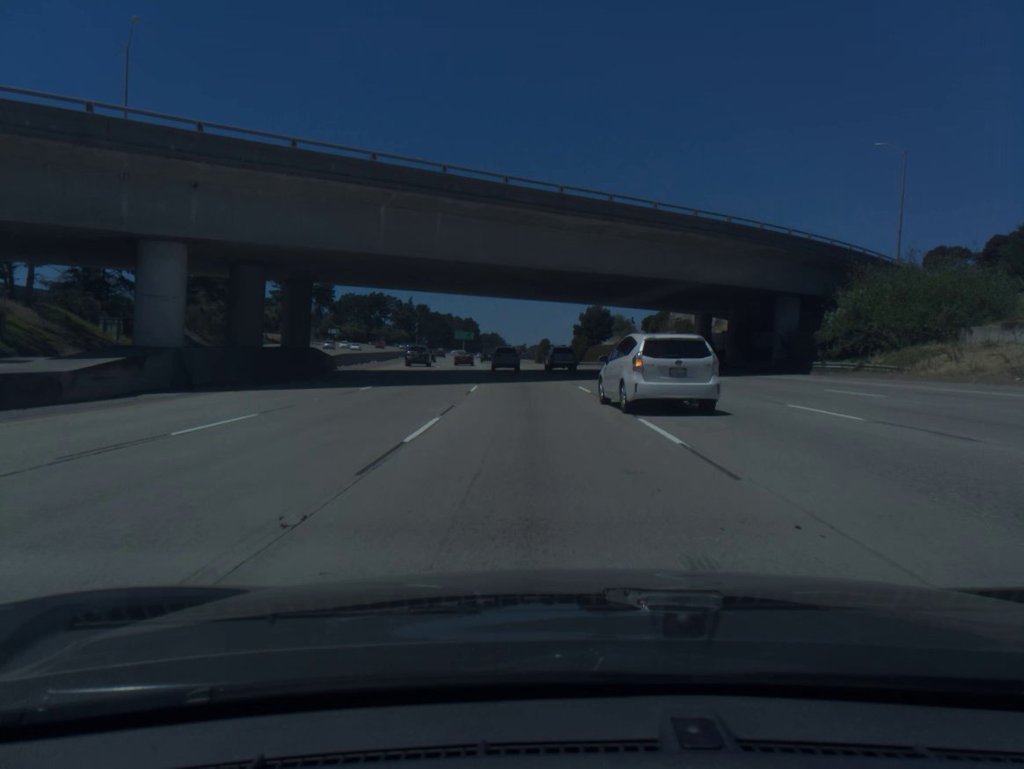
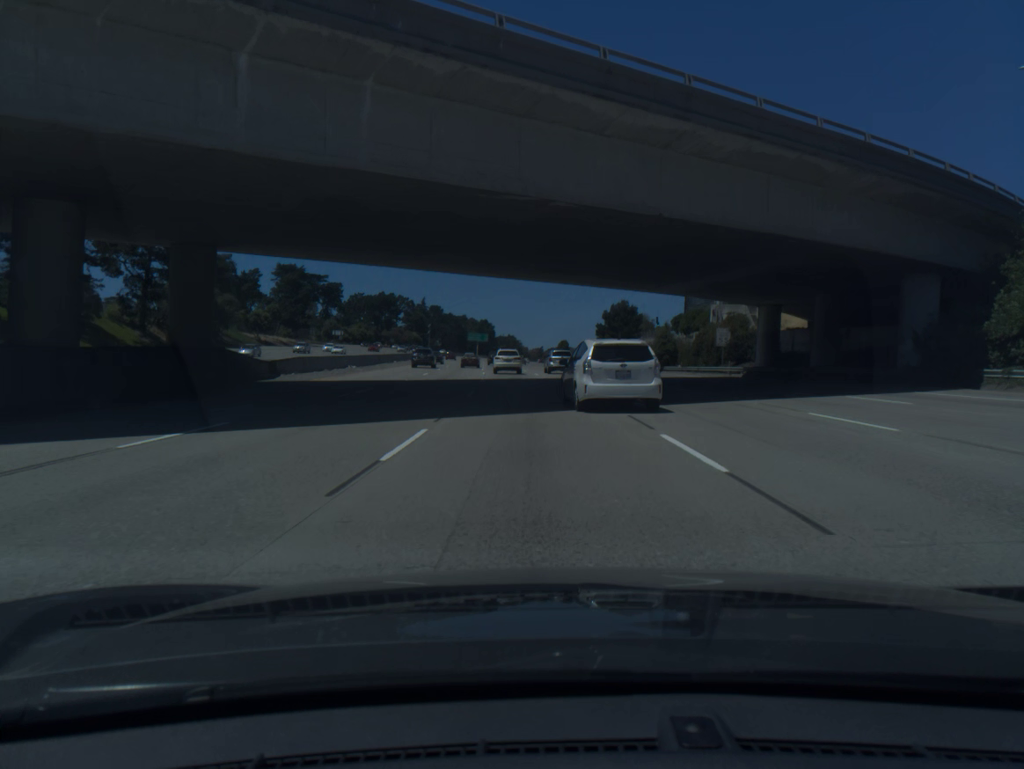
(-0.2, +15.8) m; -1°
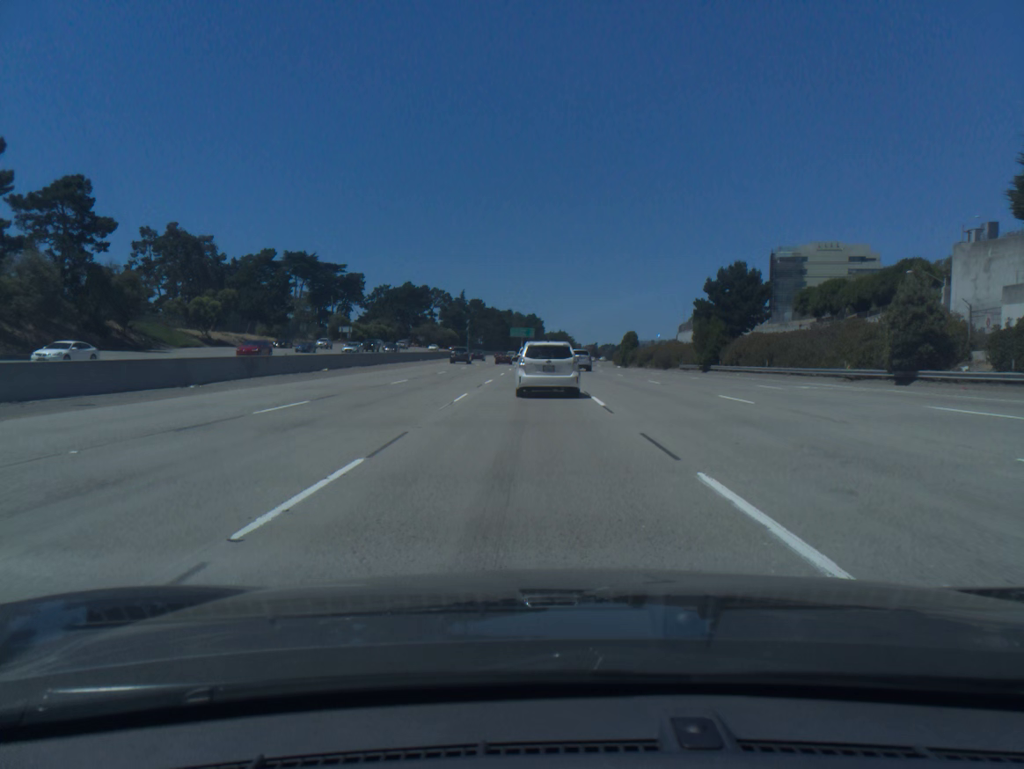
(-1.5, +47.1) m; -4°
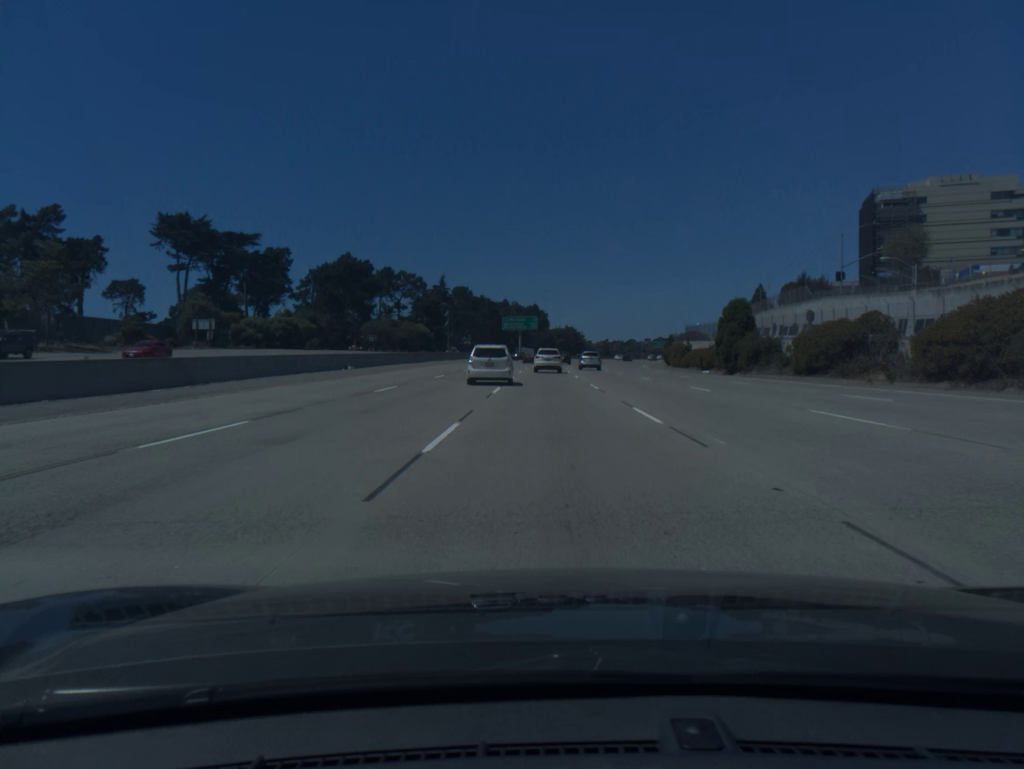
(-1.0, +77.6) m; 0°
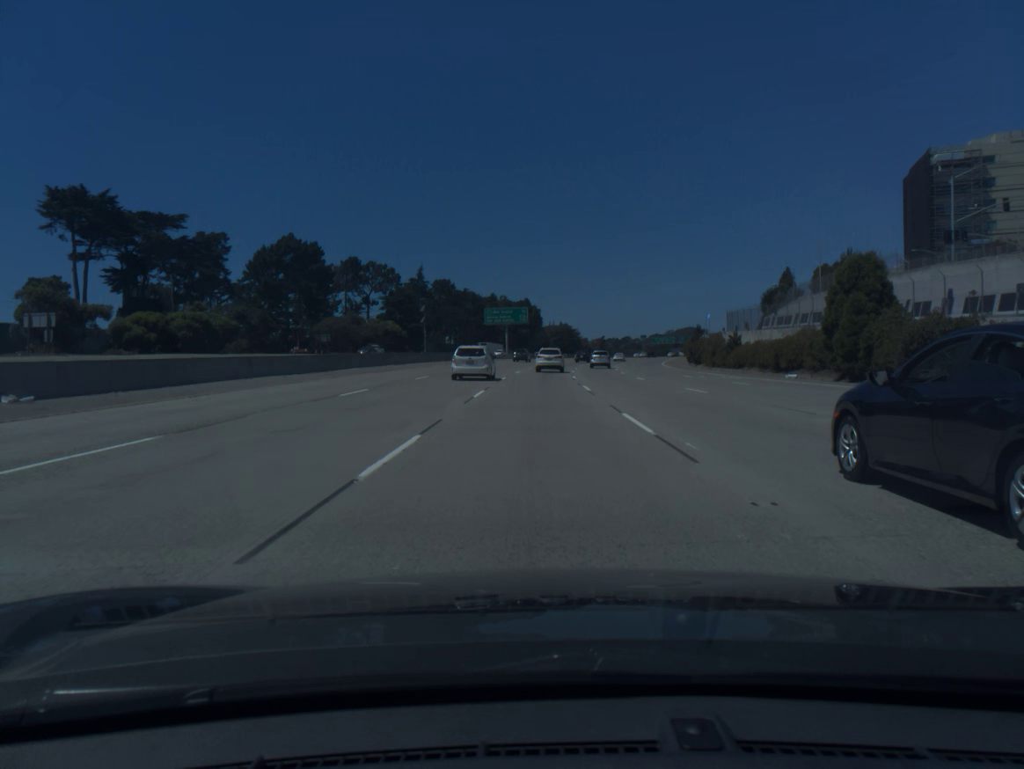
(+0.2, +30.7) m; +1°
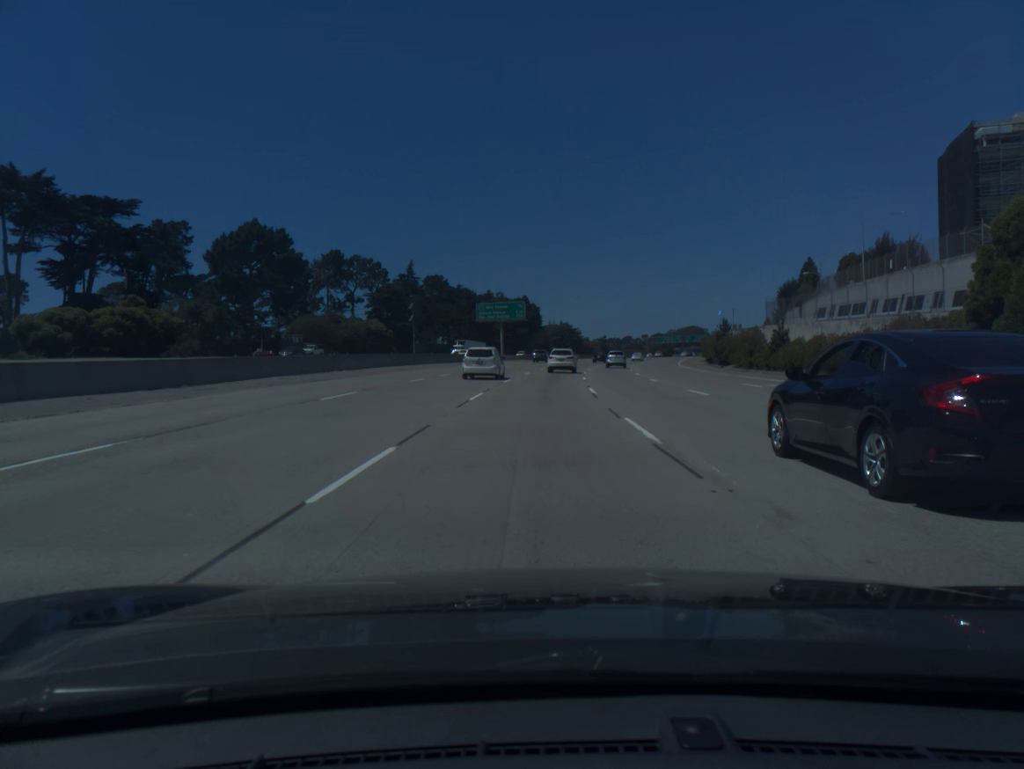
(0.0, +15.3) m; 0°
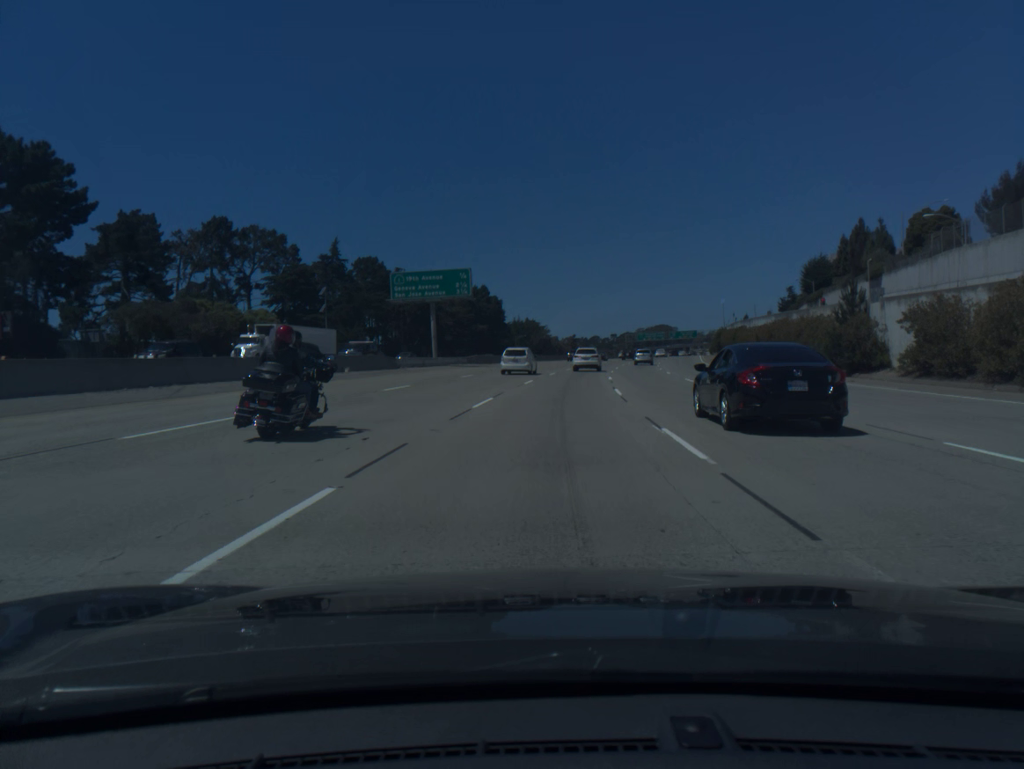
(+0.6, +45.7) m; +2°
